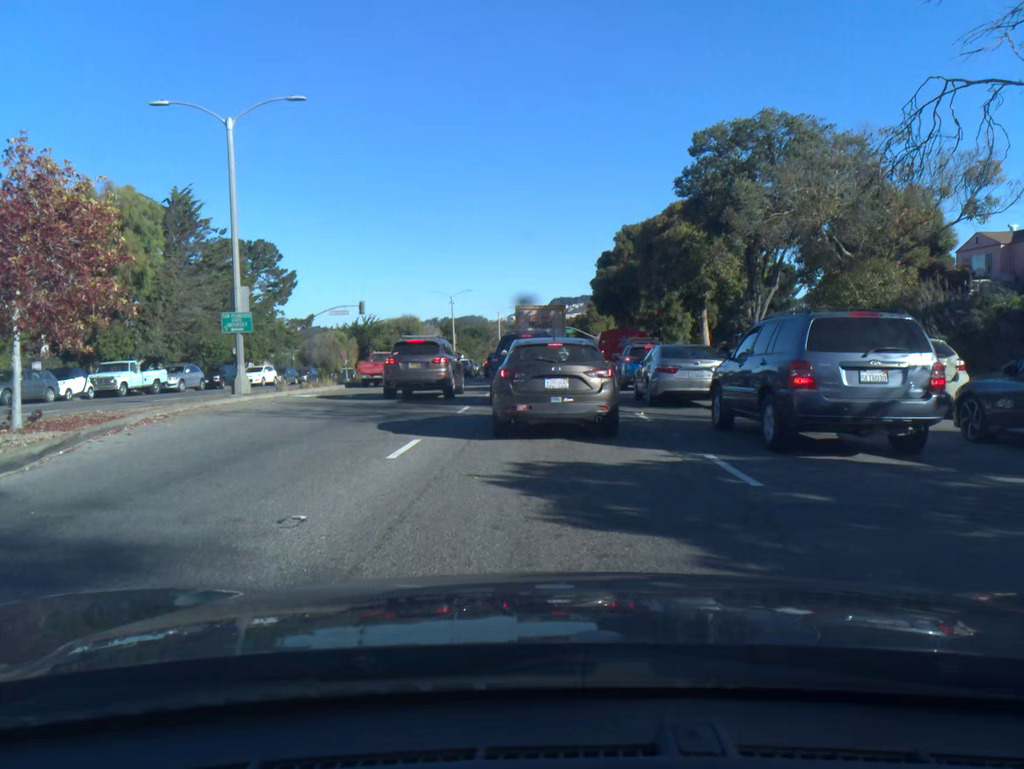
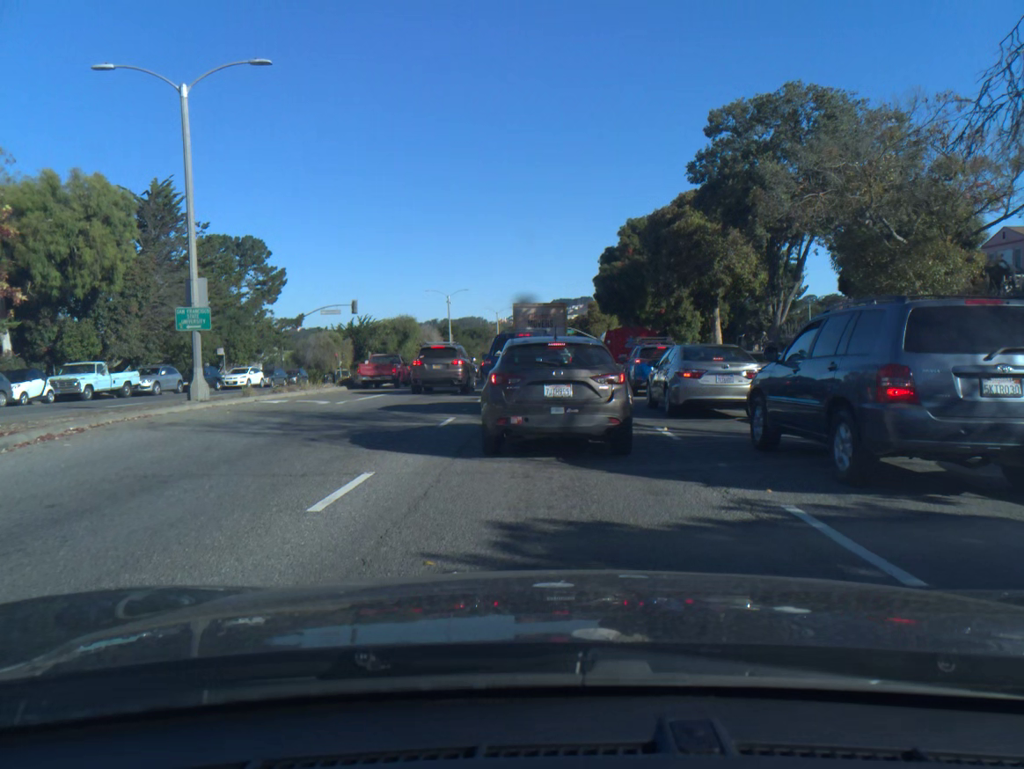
(0.0, +3.1) m; -1°
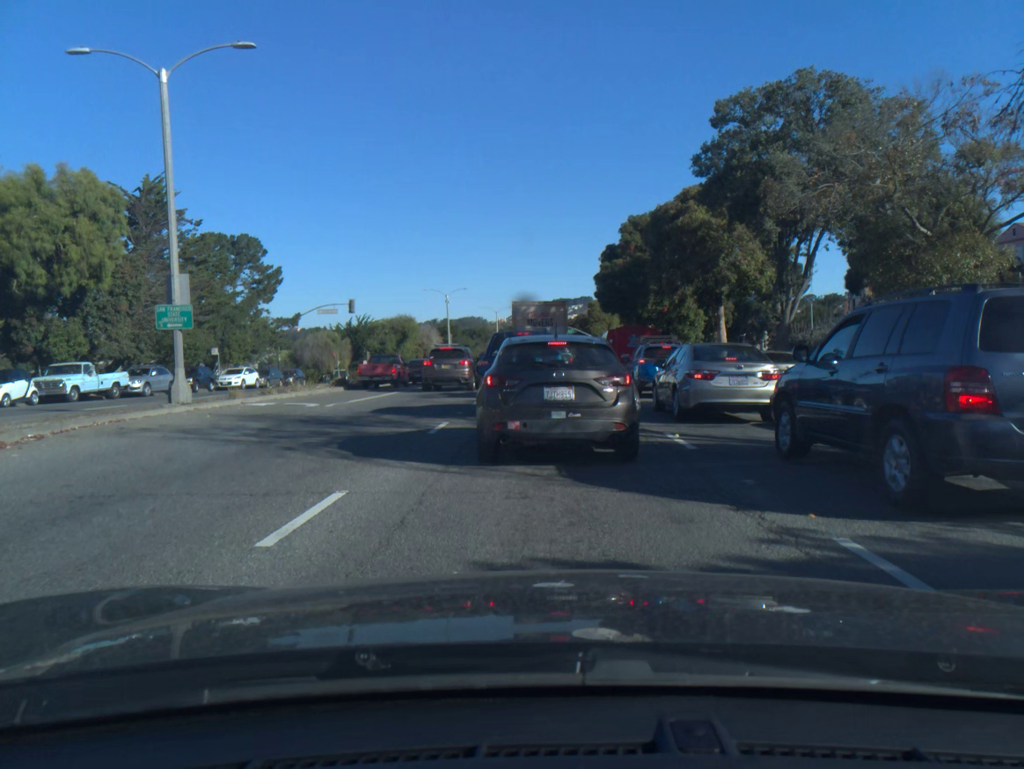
(0.0, +1.1) m; 0°
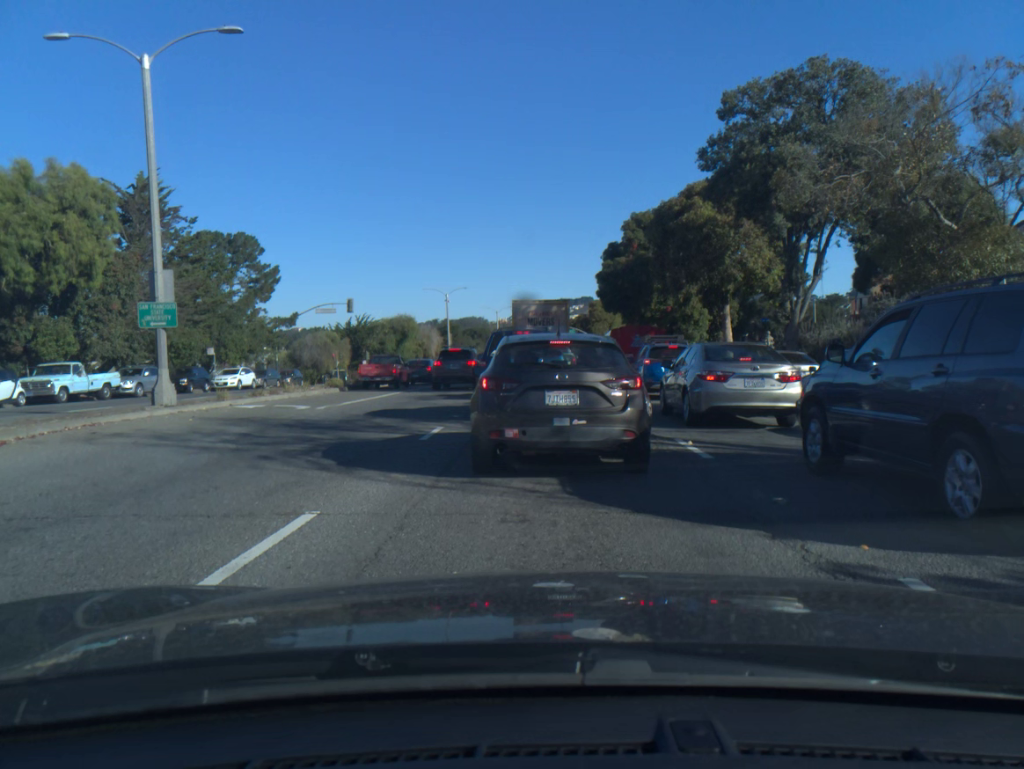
(0.0, +0.9) m; 0°
